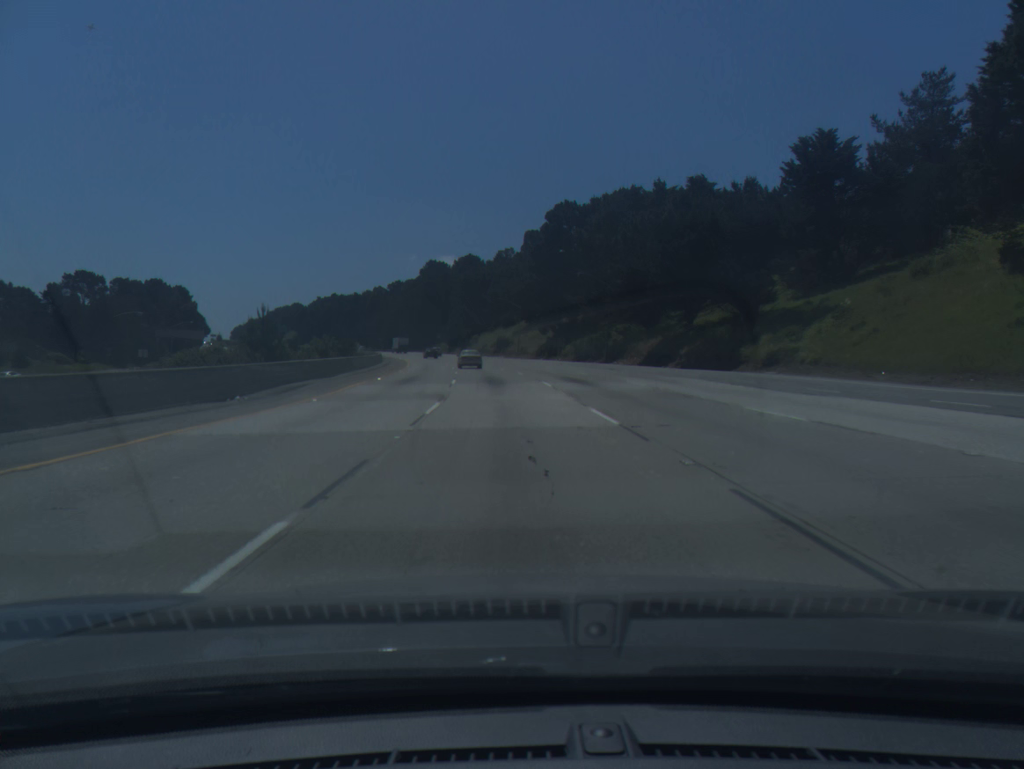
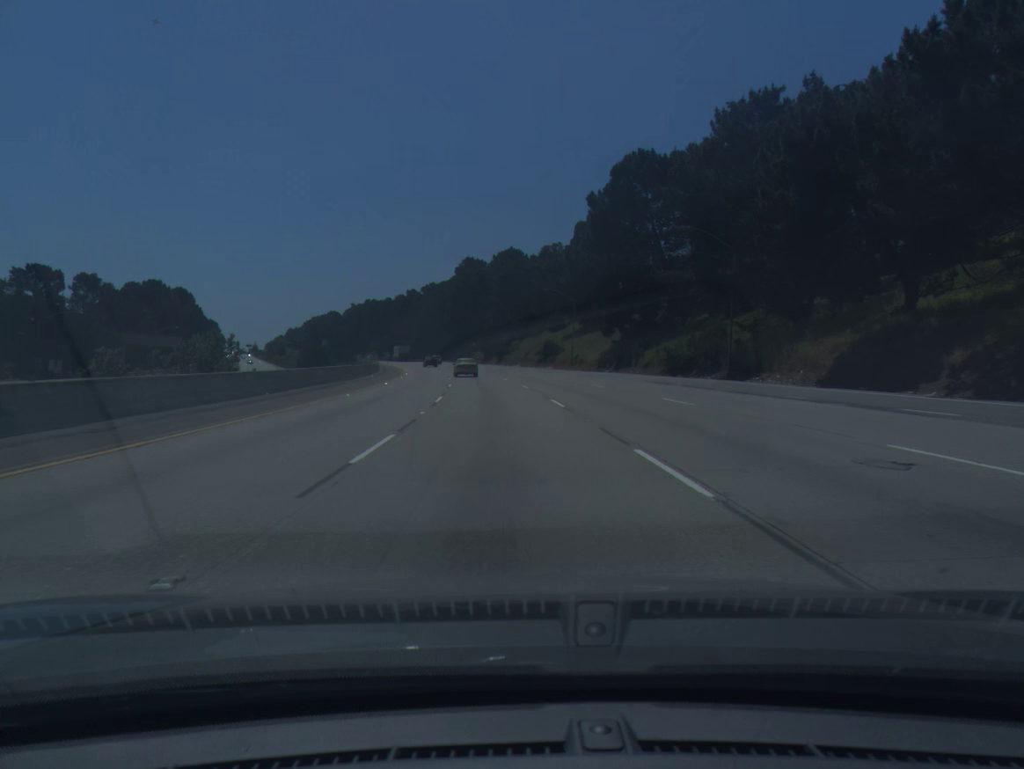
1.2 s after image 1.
(-1.0, +36.2) m; -3°
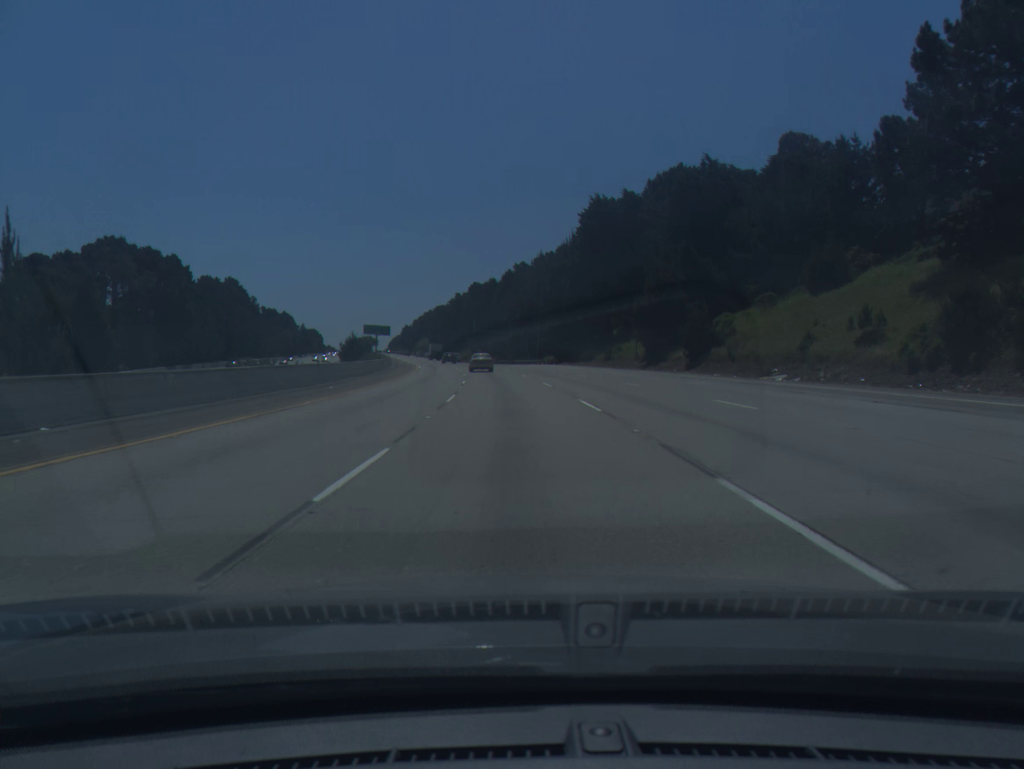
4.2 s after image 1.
(-7.4, +90.5) m; -9°
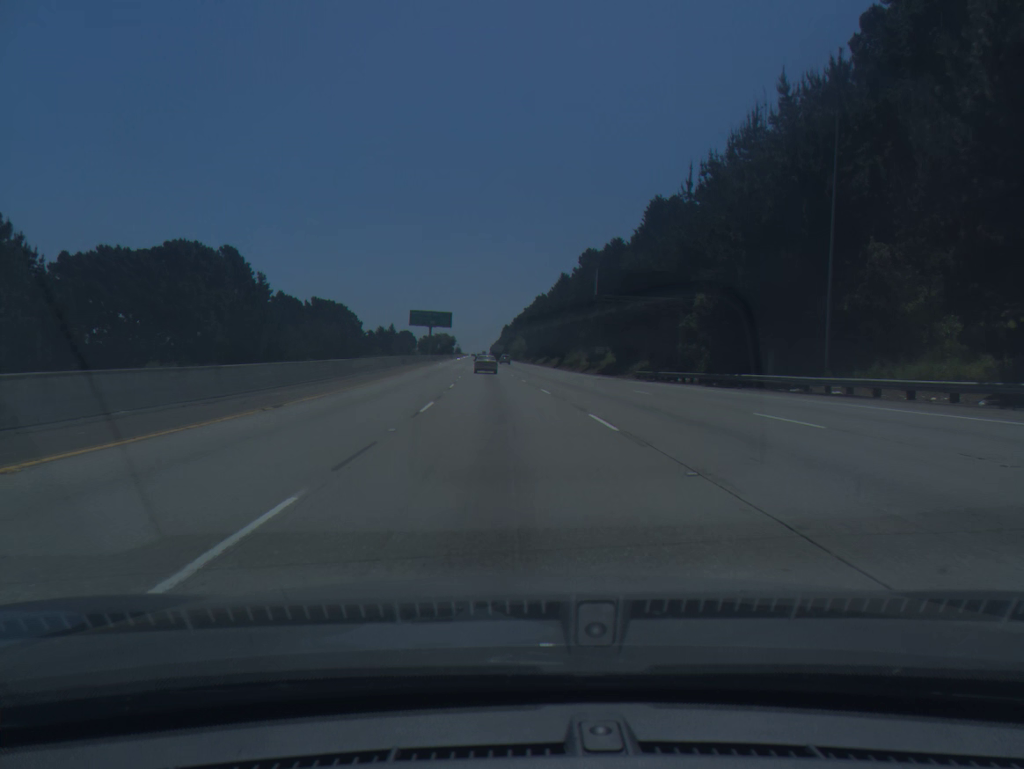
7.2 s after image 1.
(-6.0, +91.3) m; -8°
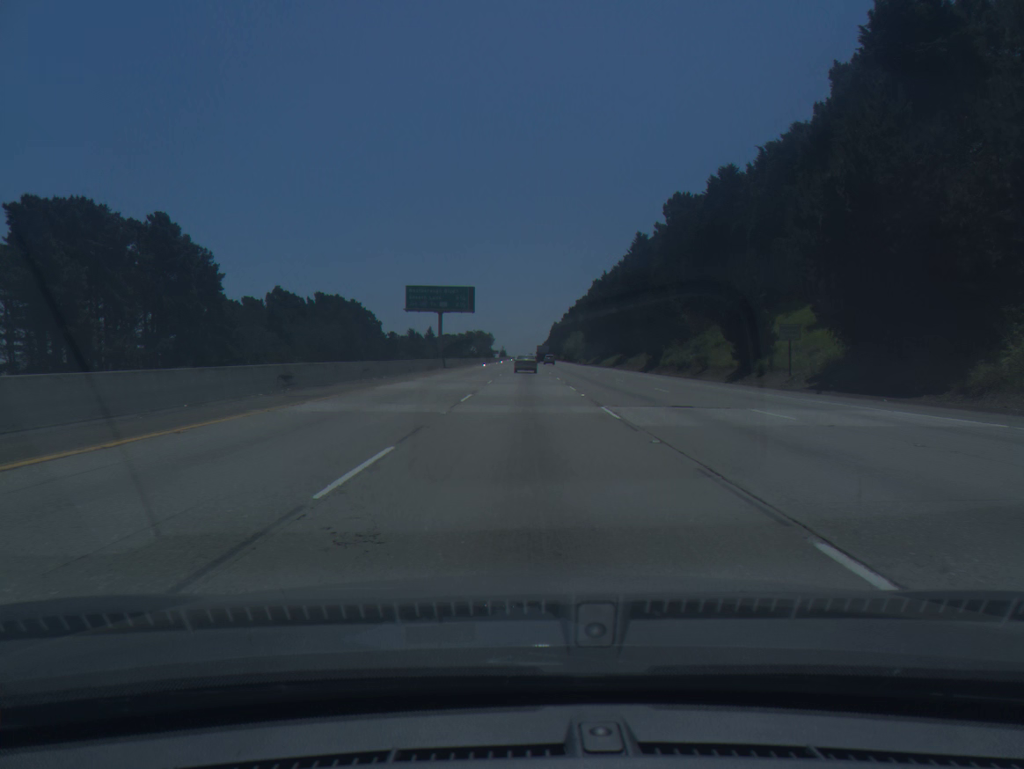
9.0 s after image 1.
(-2.0, +55.0) m; -3°
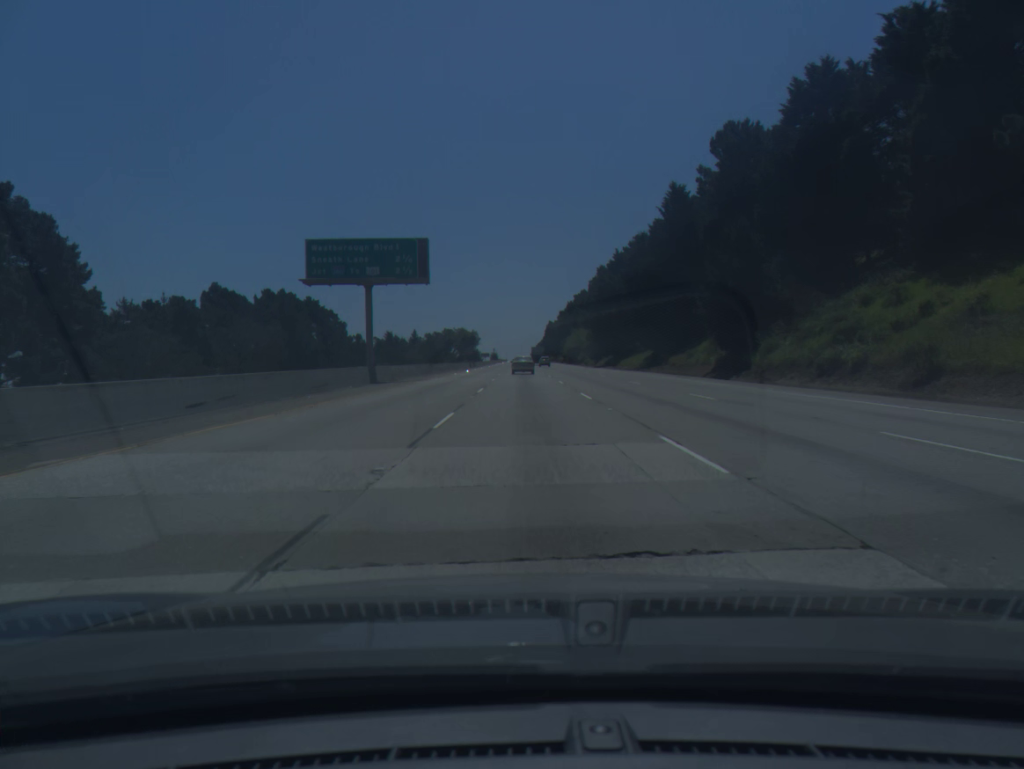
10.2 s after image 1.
(+0.1, +36.8) m; 0°
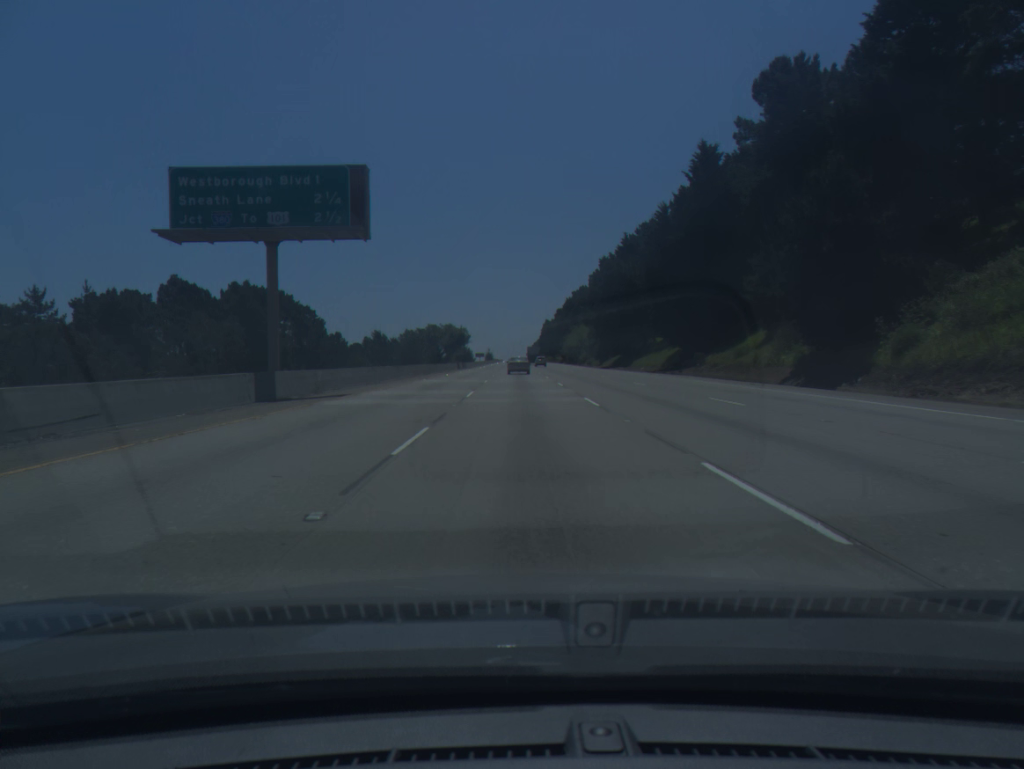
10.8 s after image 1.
(+0.1, +18.4) m; 0°
